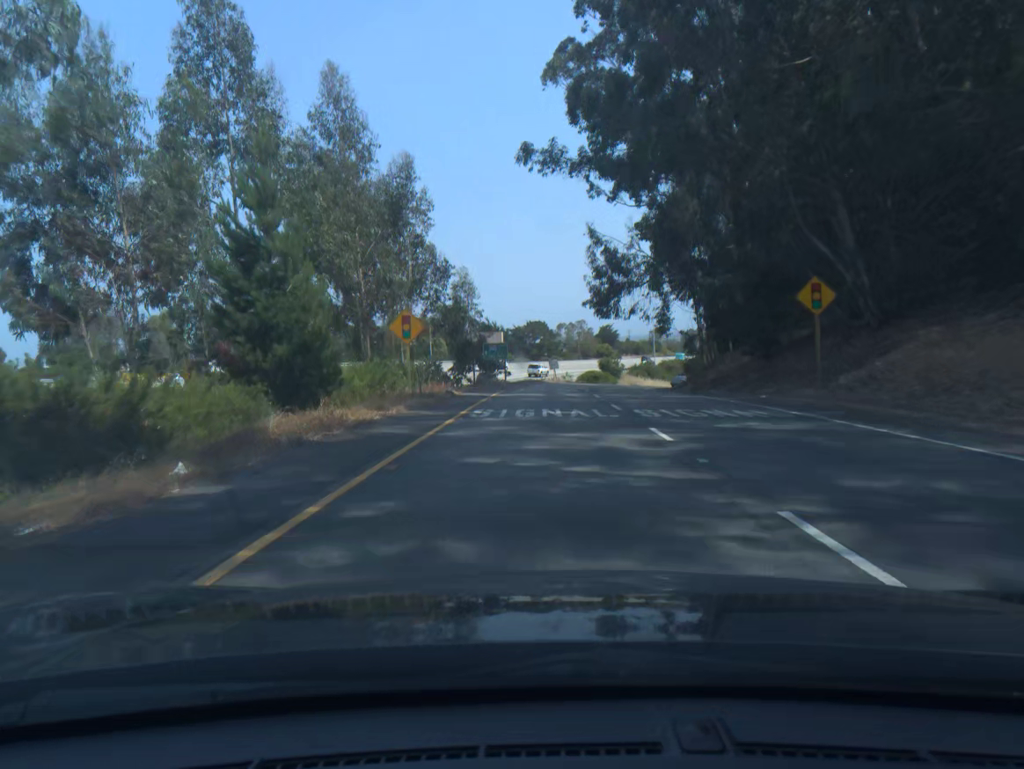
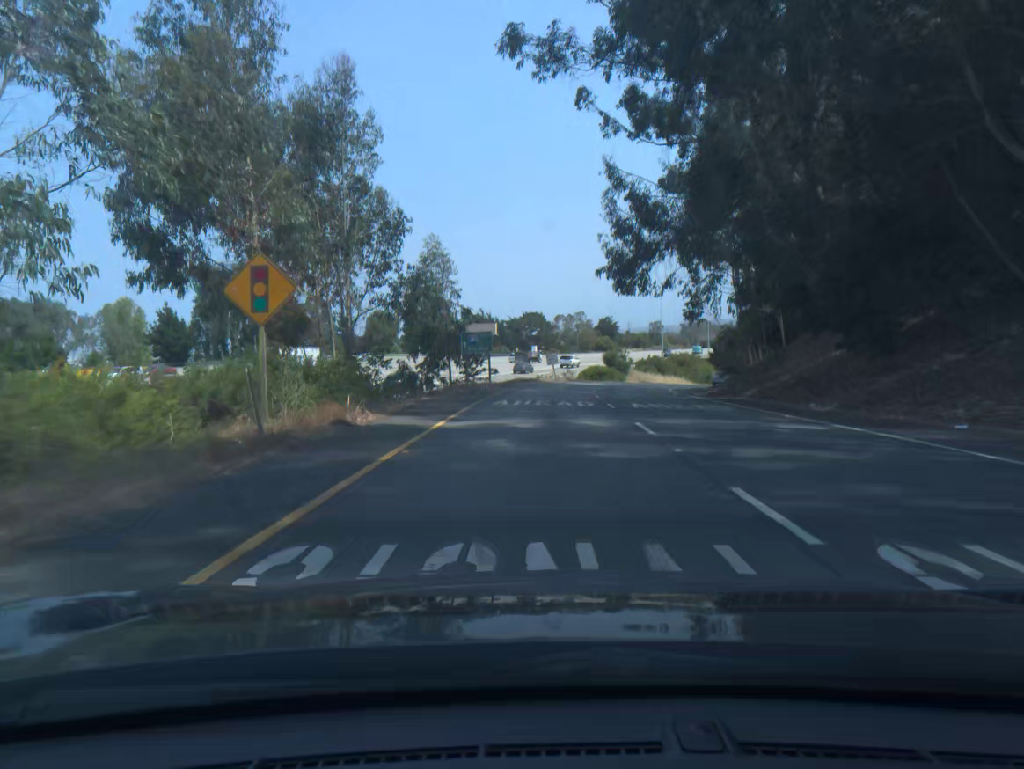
(0.0, +13.6) m; 0°
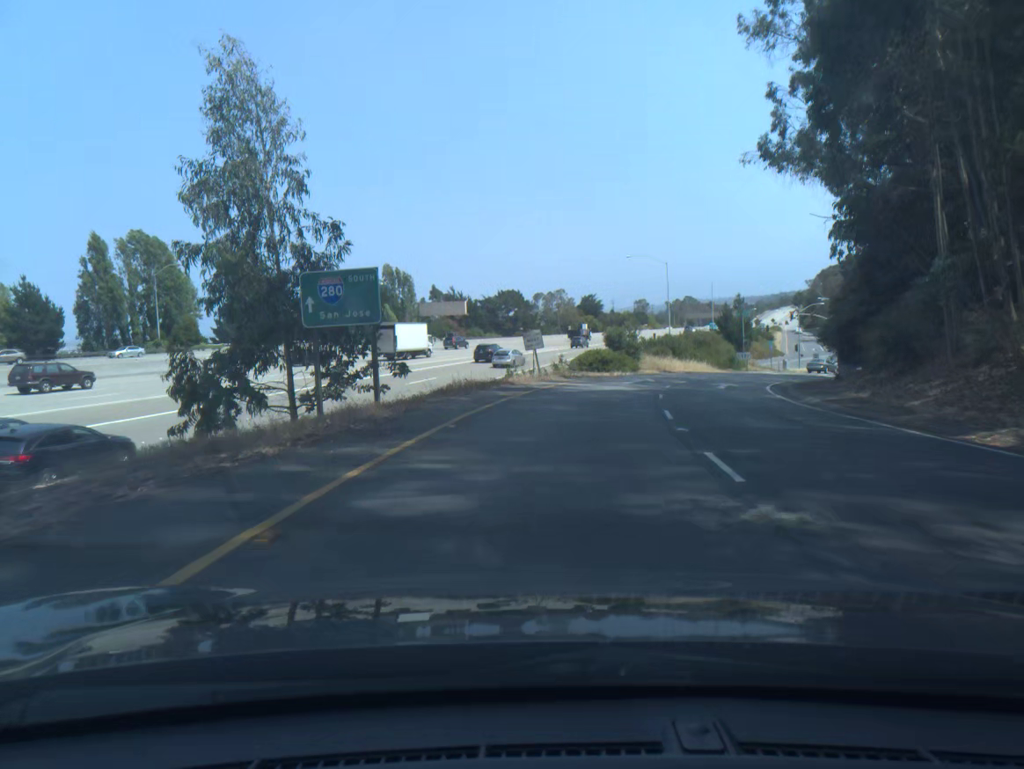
(+0.2, +27.1) m; +1°
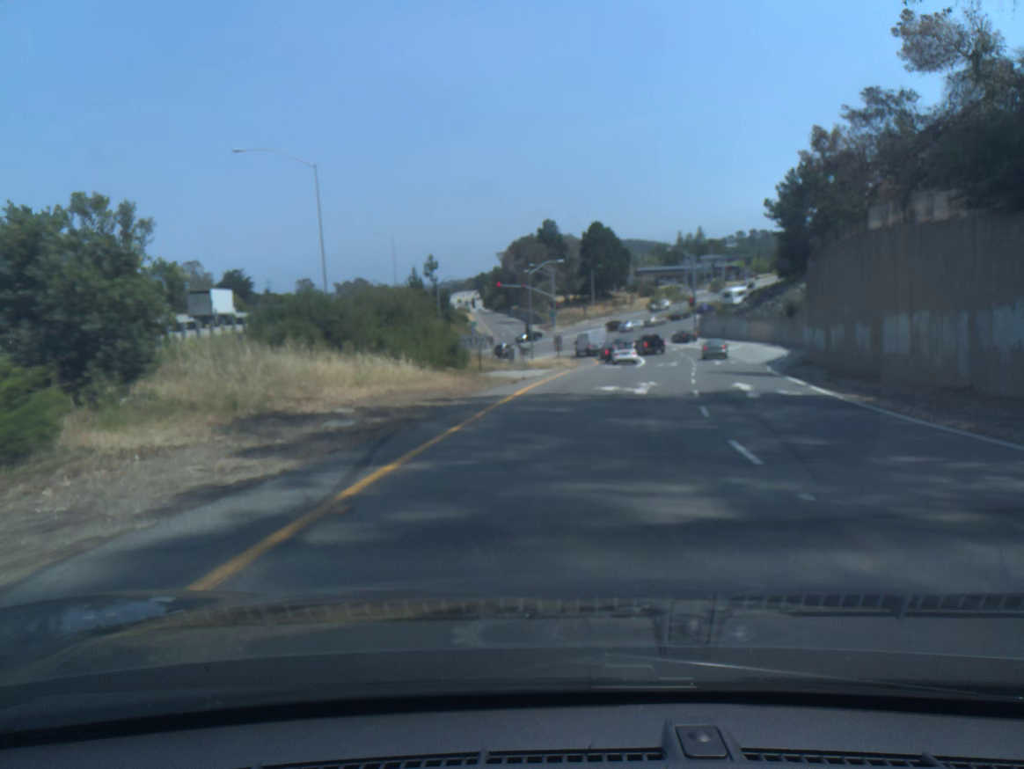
(+8.5, +49.6) m; +23°
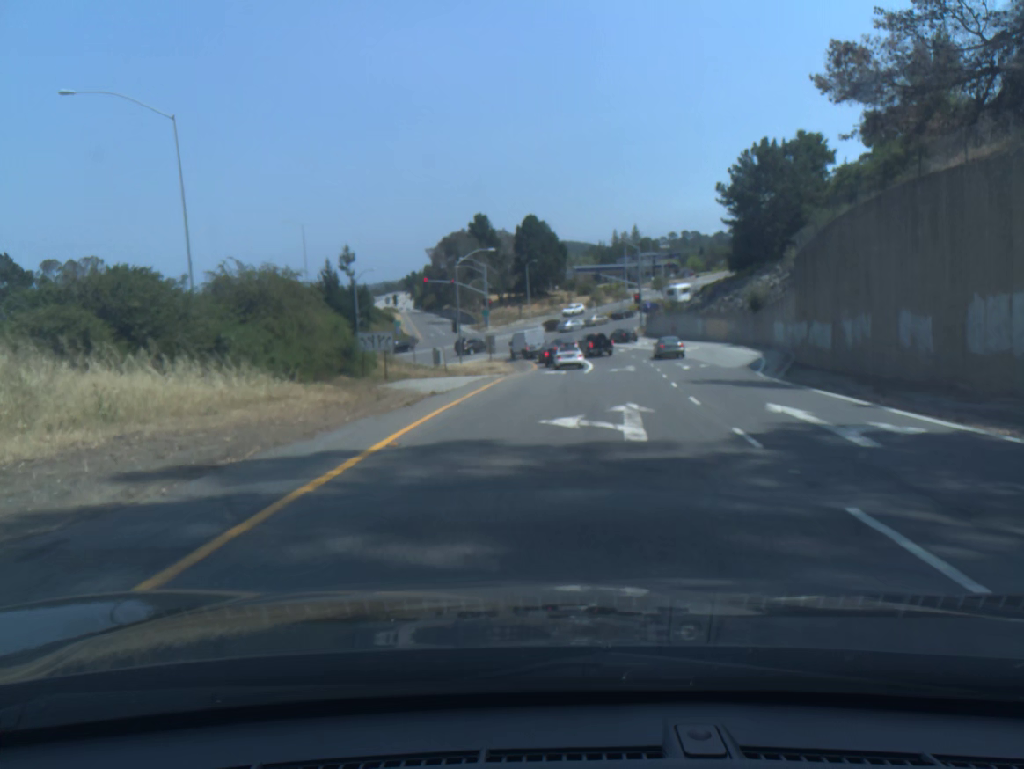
(+0.5, +10.9) m; +5°
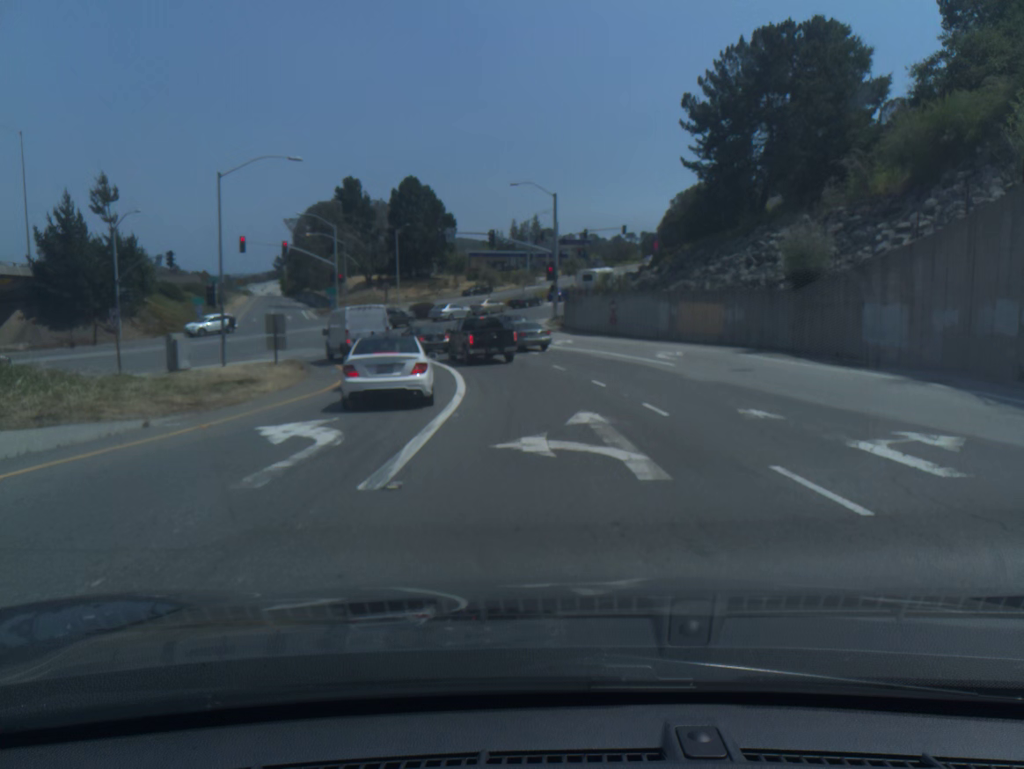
(+2.2, +33.6) m; +7°
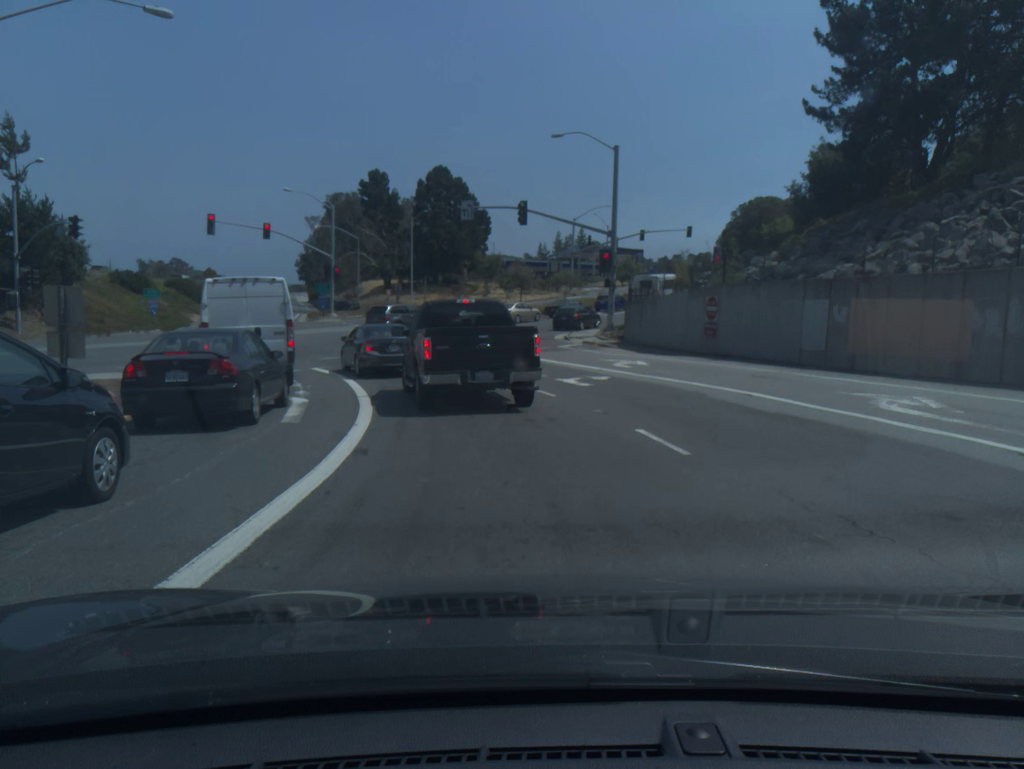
(-0.2, +19.1) m; -3°
